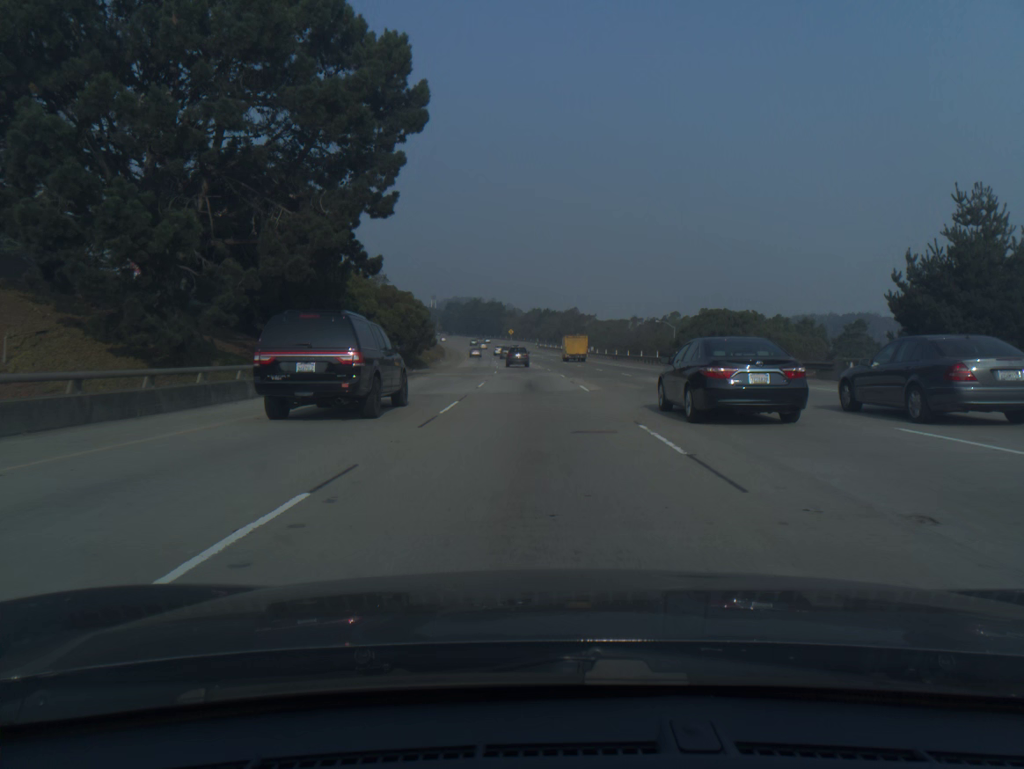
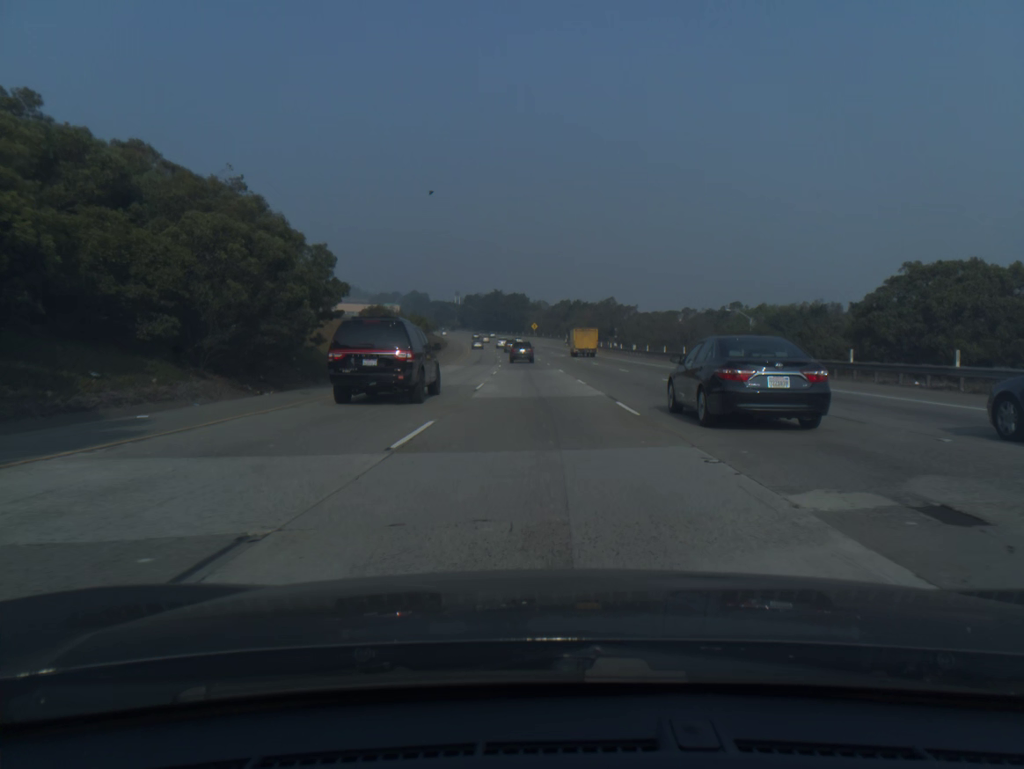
(-0.7, +39.4) m; -2°
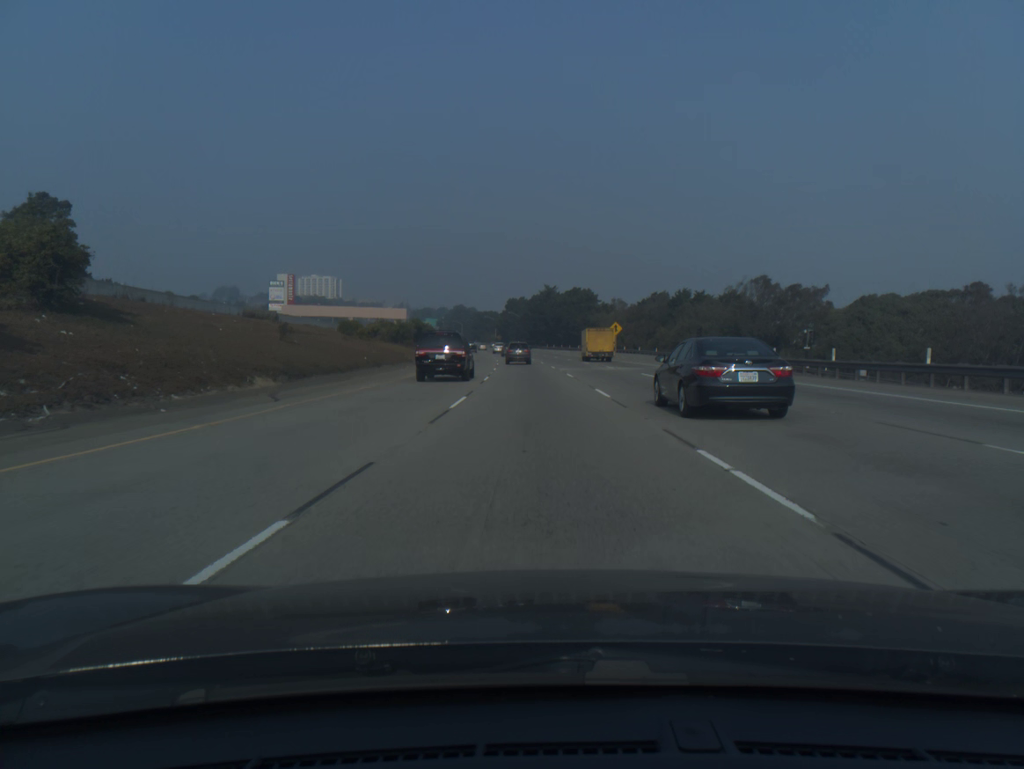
(-3.7, +96.4) m; -4°
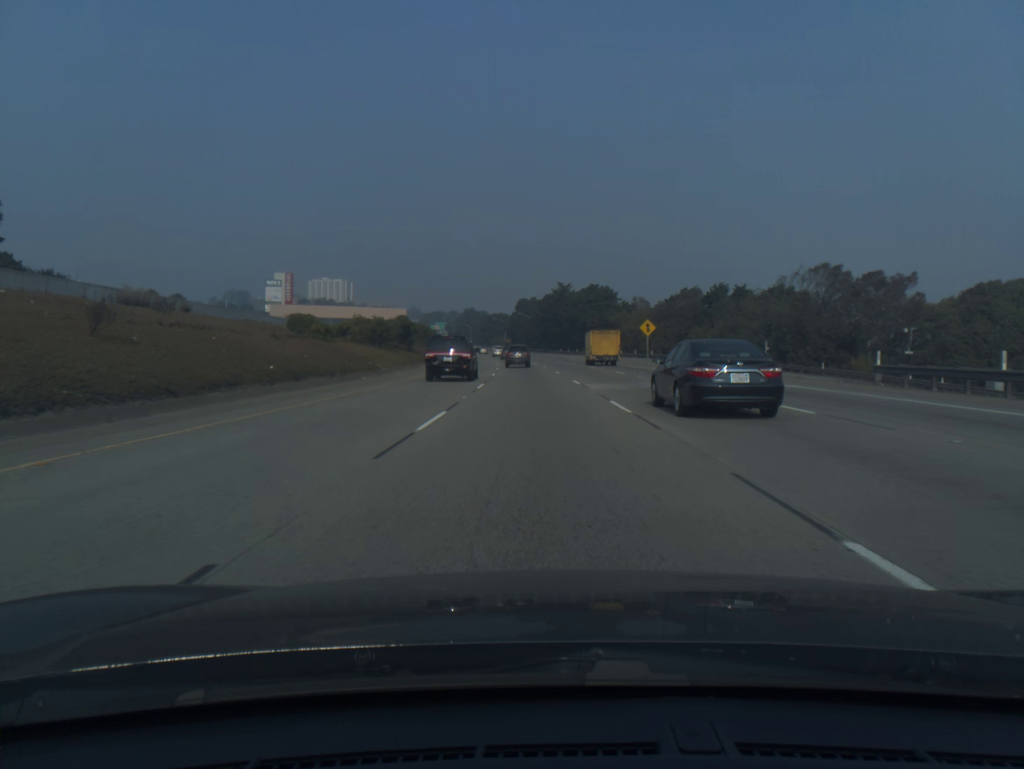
(-0.2, +19.0) m; -1°
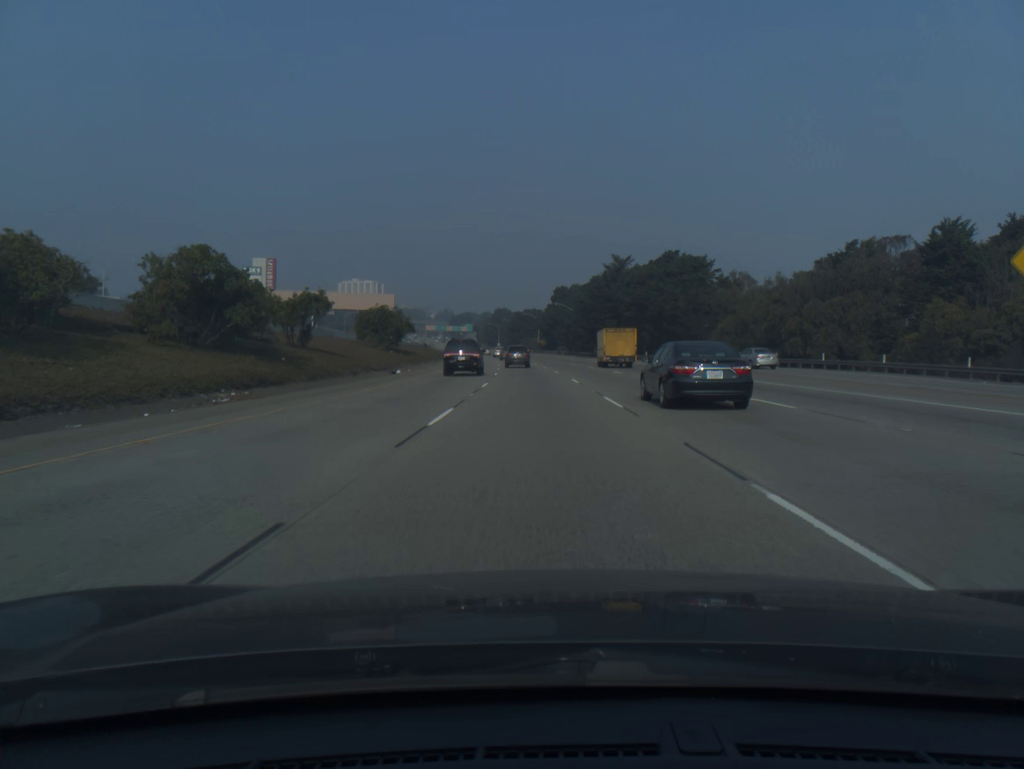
(-1.4, +56.6) m; -3°
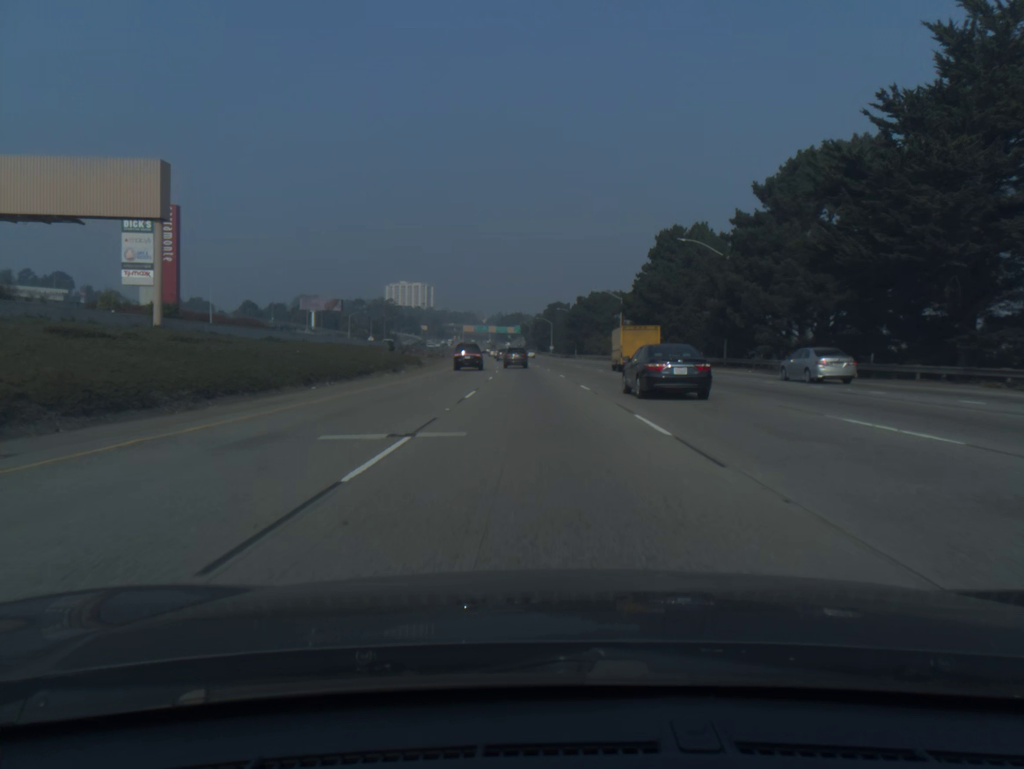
(-3.5, +93.7) m; -4°
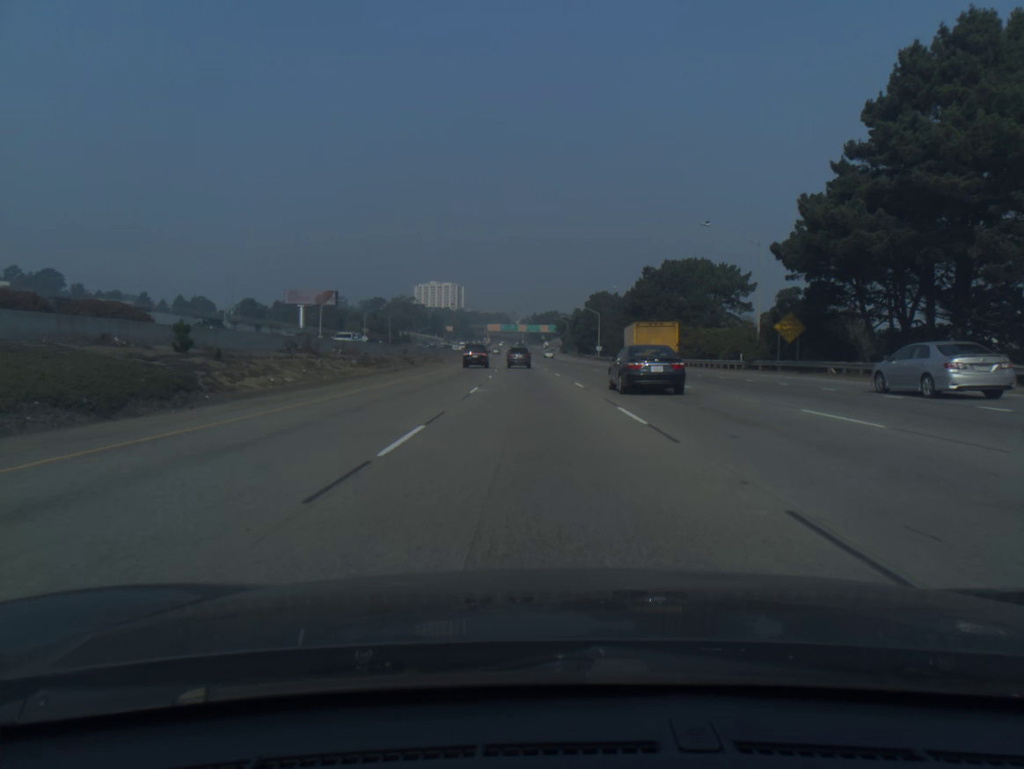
(-1.3, +56.3) m; -3°
